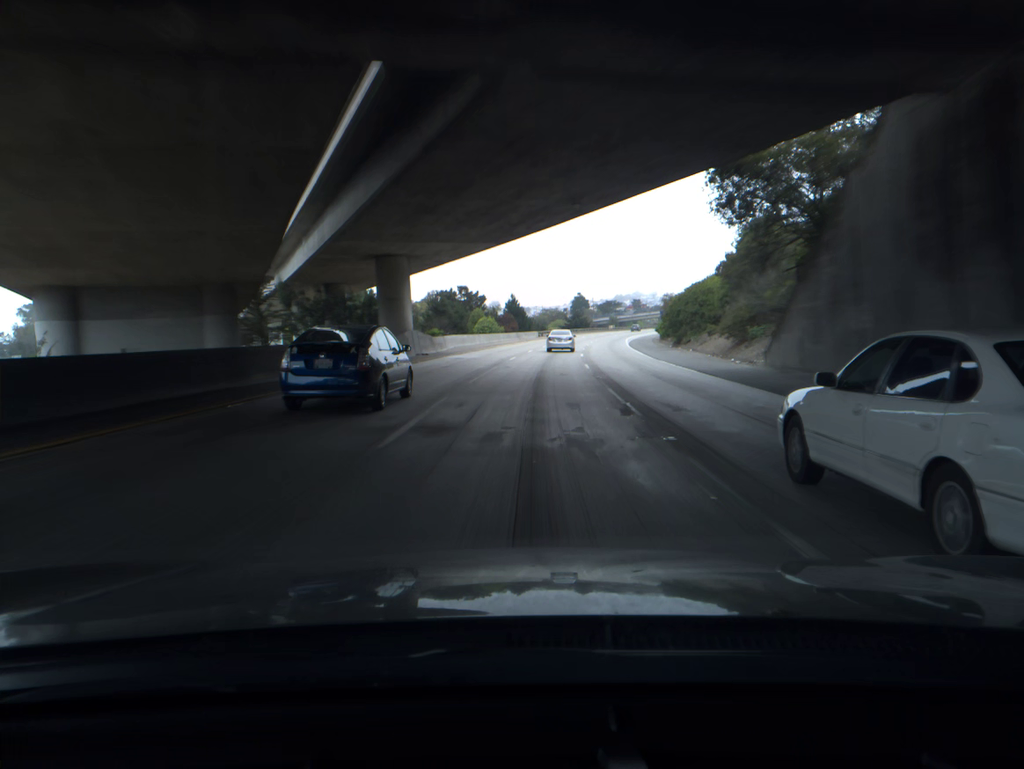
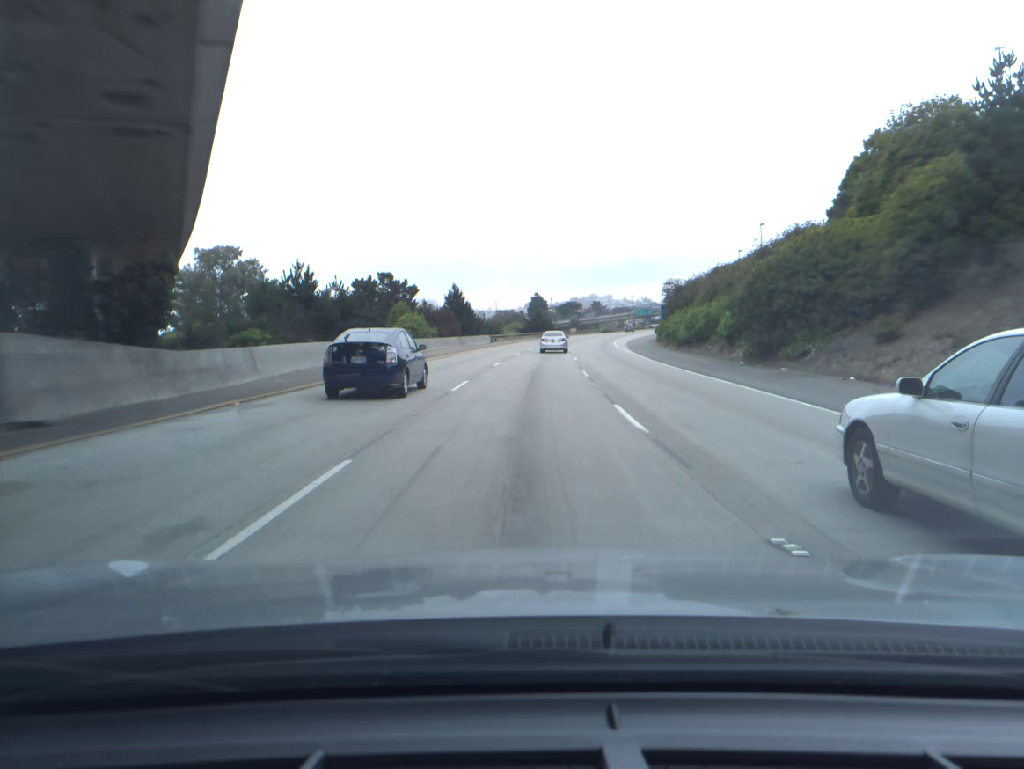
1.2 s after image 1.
(+1.0, +33.4) m; +3°
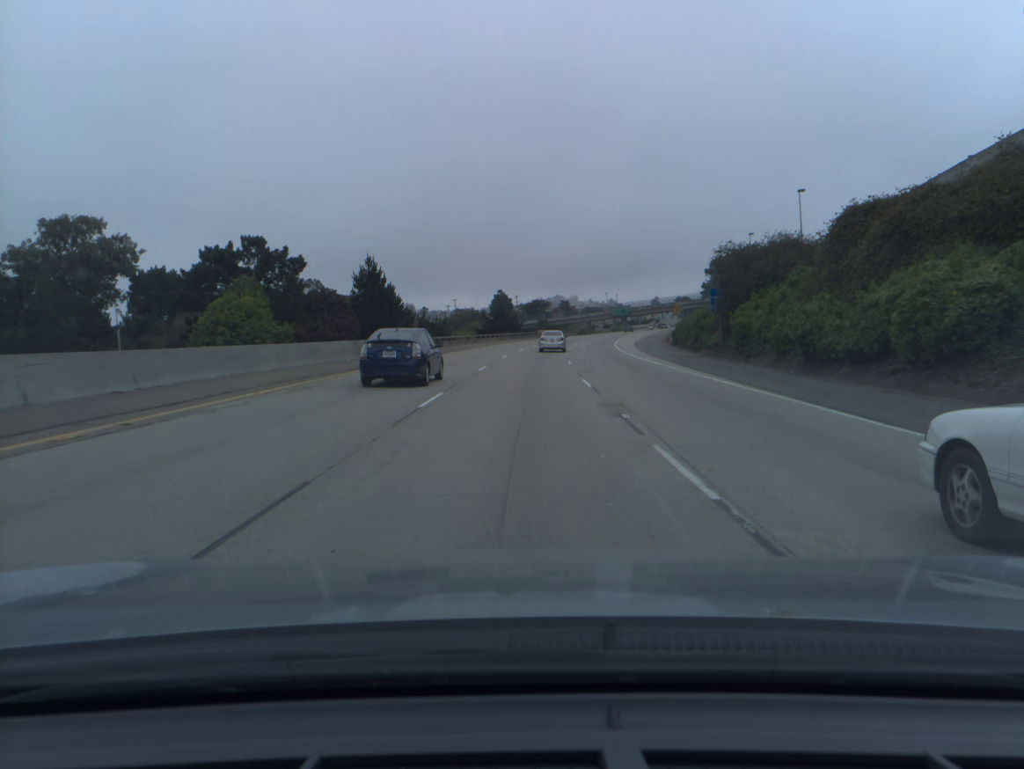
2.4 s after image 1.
(+0.8, +33.4) m; +3°
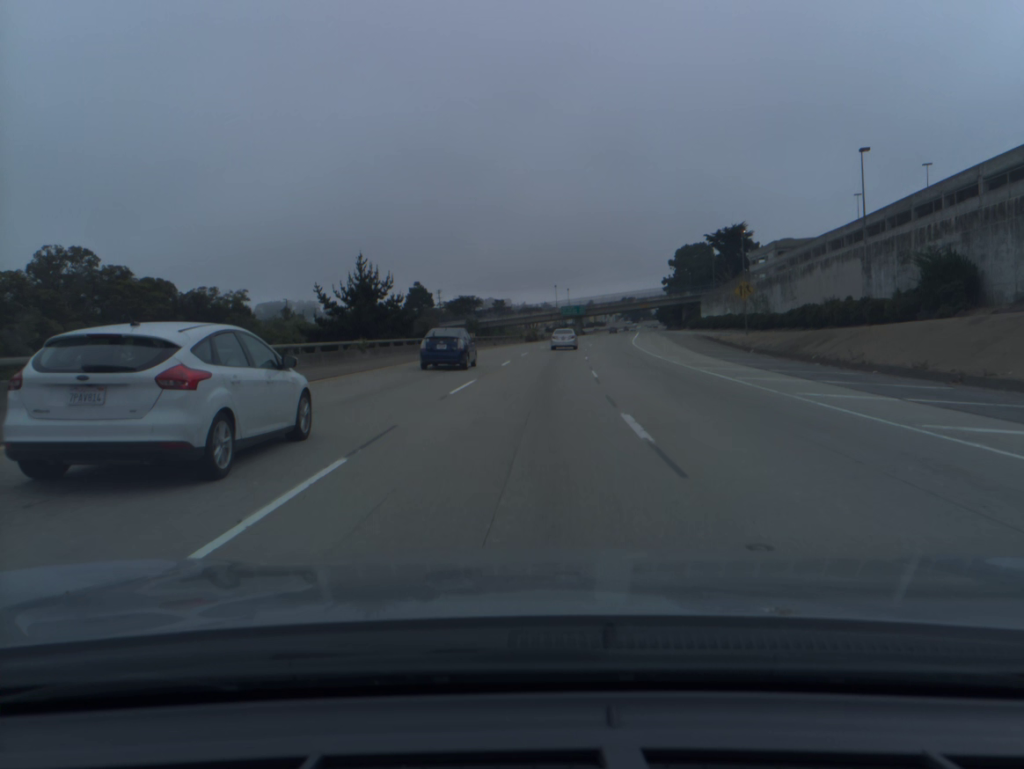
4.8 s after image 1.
(+2.6, +66.9) m; +5°
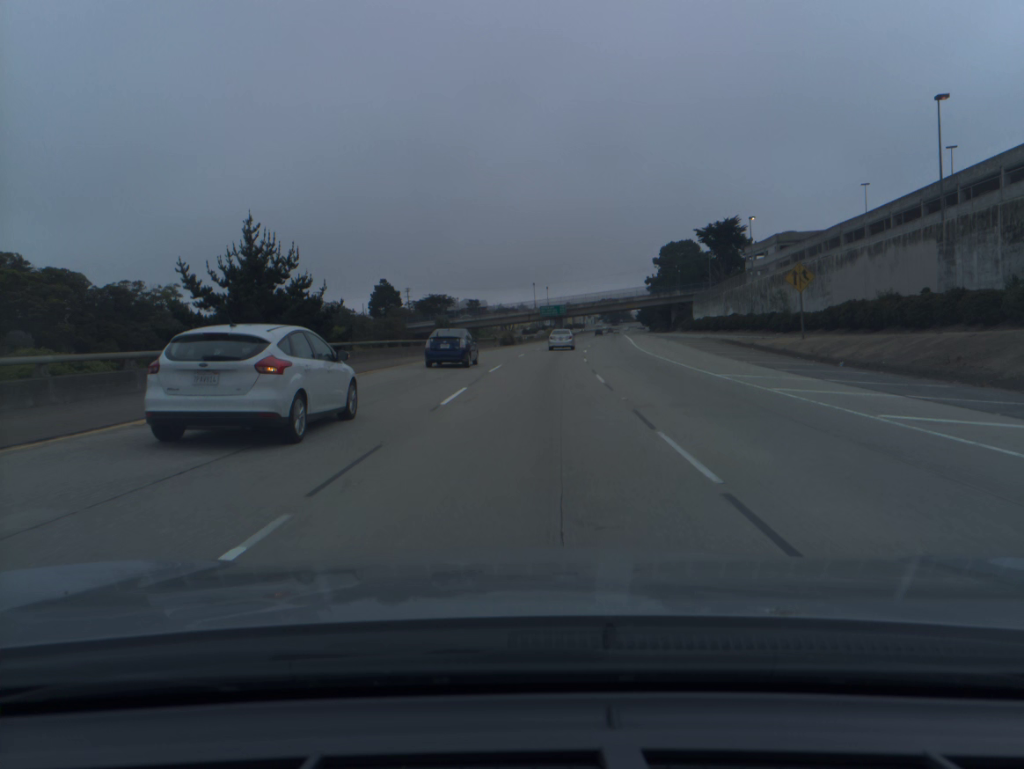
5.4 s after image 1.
(+0.2, +16.8) m; +2°
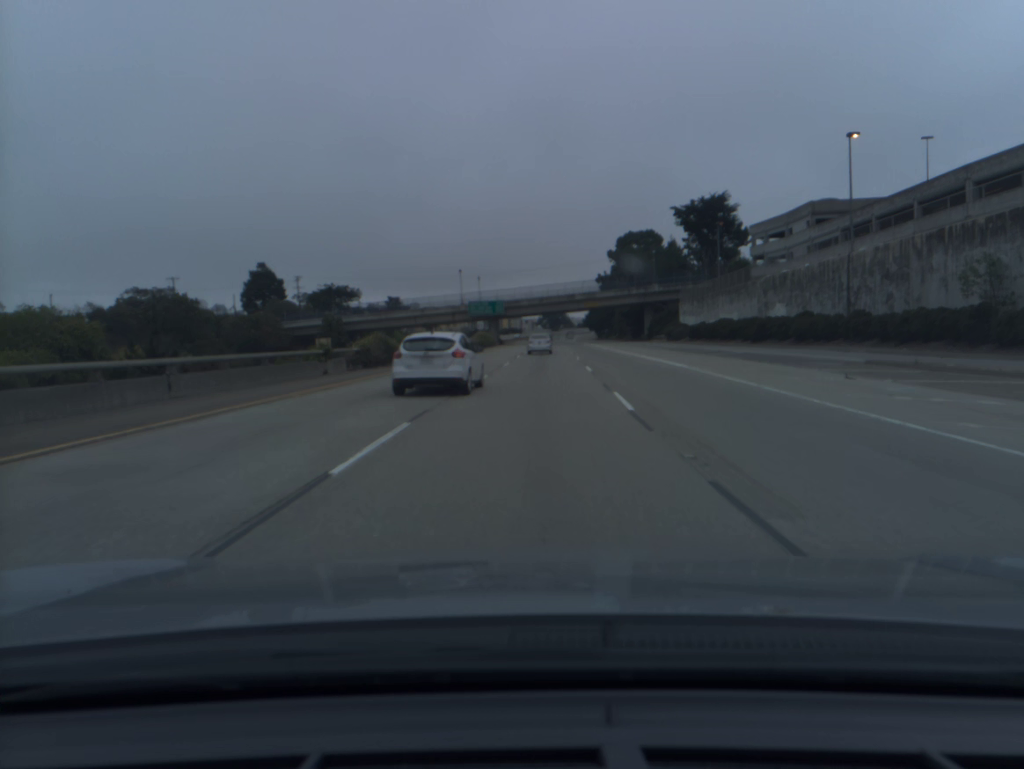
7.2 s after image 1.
(+2.2, +50.3) m; +5°
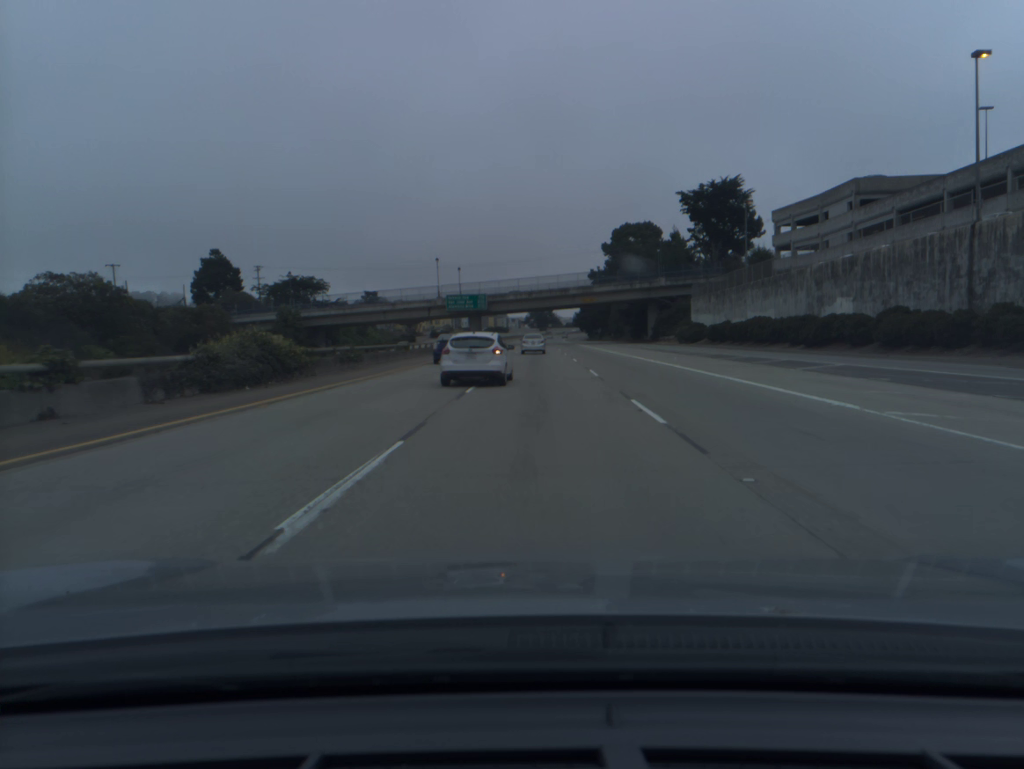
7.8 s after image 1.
(+0.2, +16.8) m; +1°
